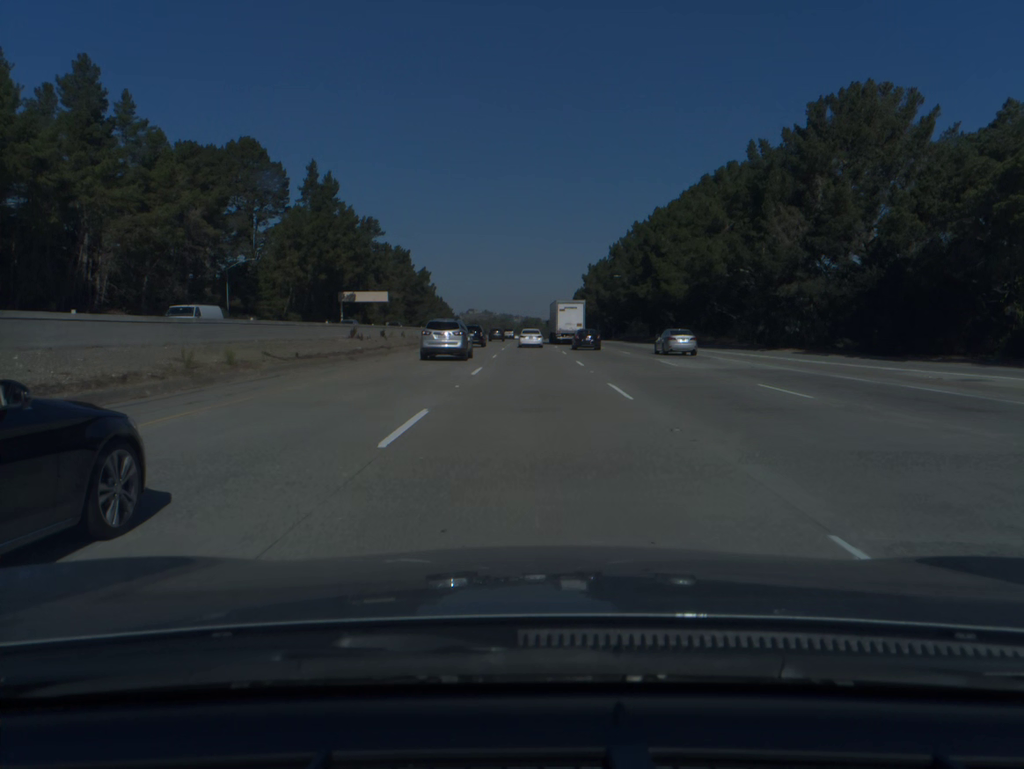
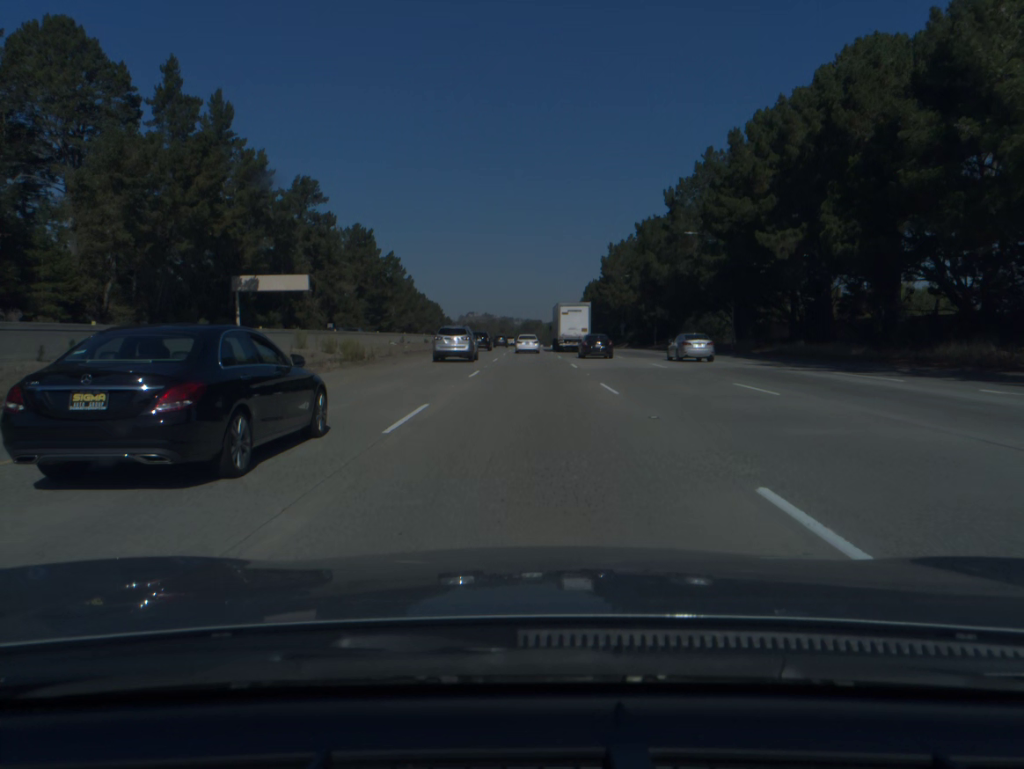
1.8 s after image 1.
(0.0, +56.6) m; 0°
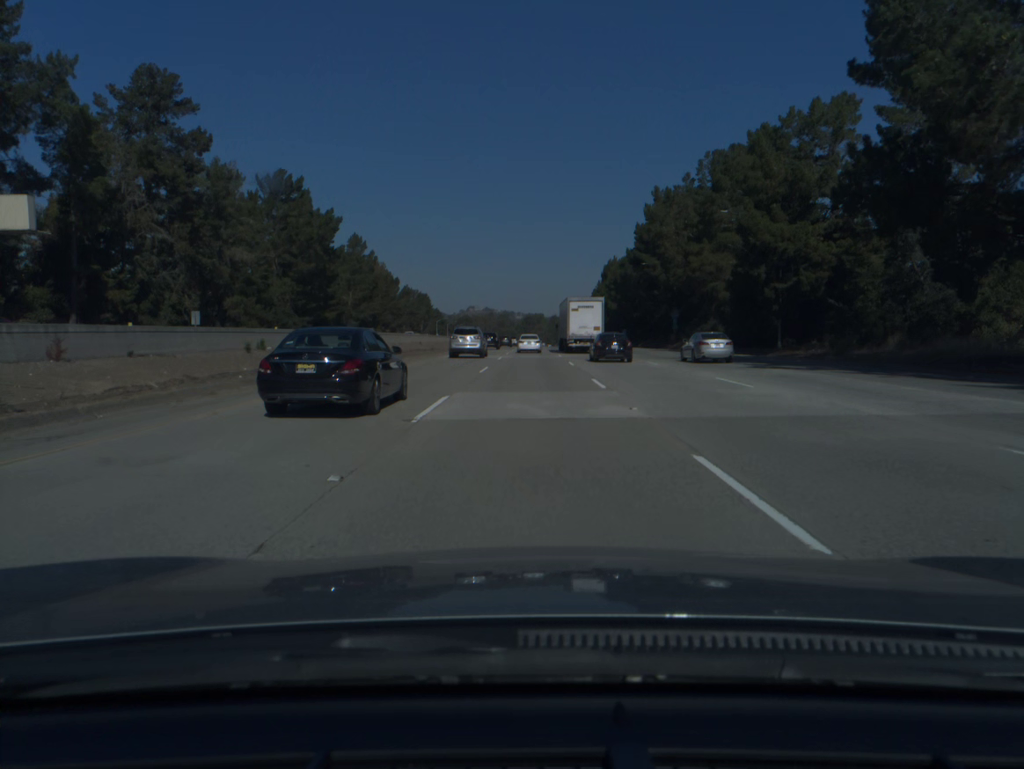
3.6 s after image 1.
(-0.1, +56.5) m; 0°
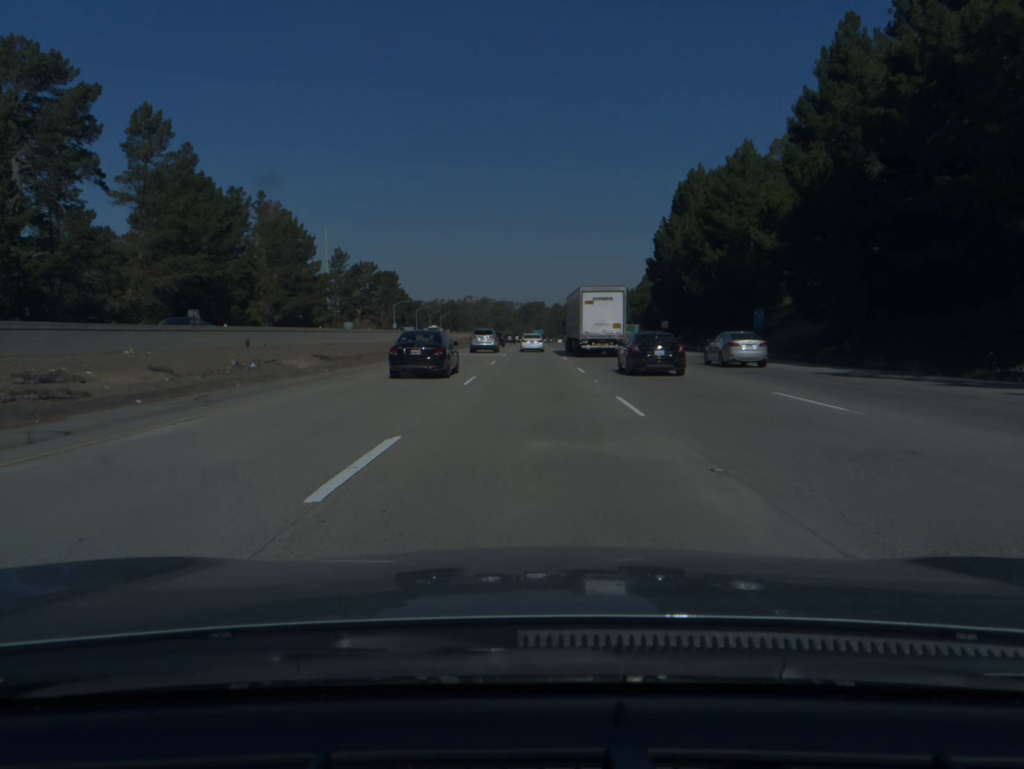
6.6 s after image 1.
(+0.1, +94.2) m; 0°
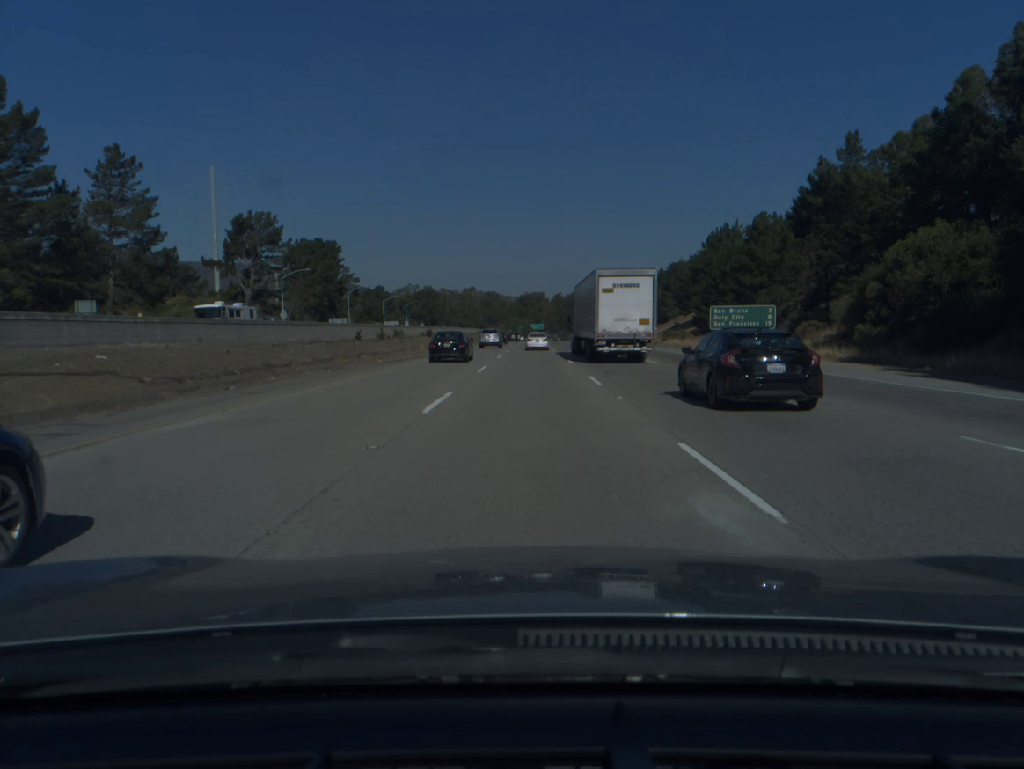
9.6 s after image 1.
(+0.2, +95.0) m; 0°
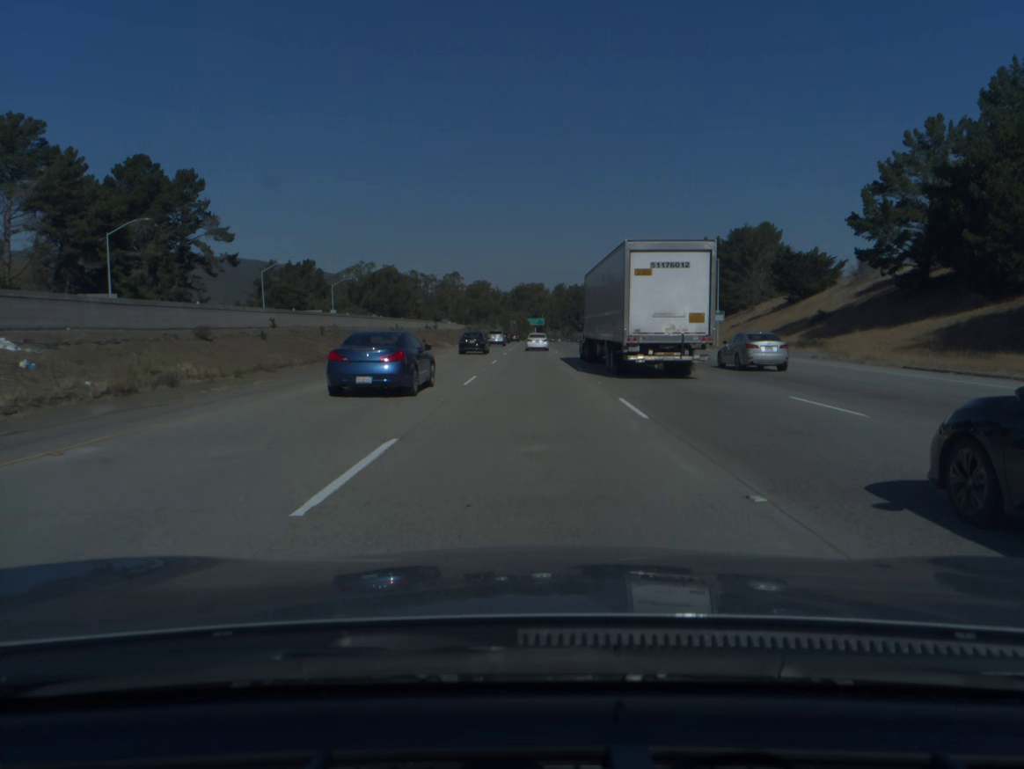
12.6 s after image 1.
(0.0, +95.4) m; 0°
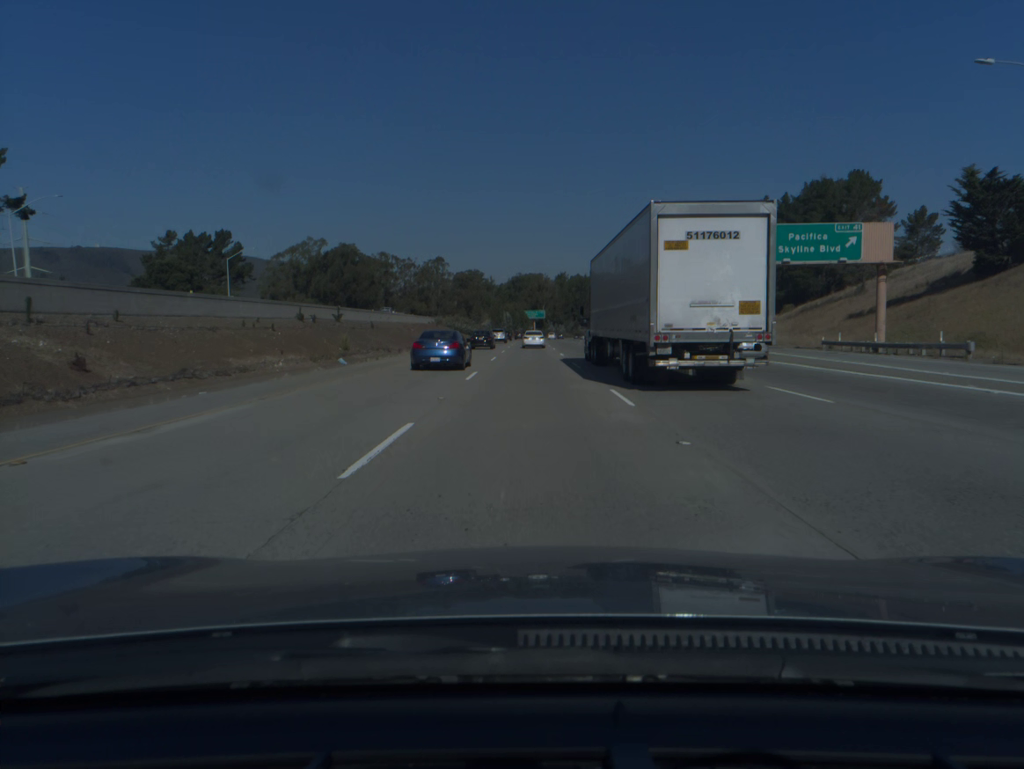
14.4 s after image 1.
(+0.1, +57.1) m; 0°
